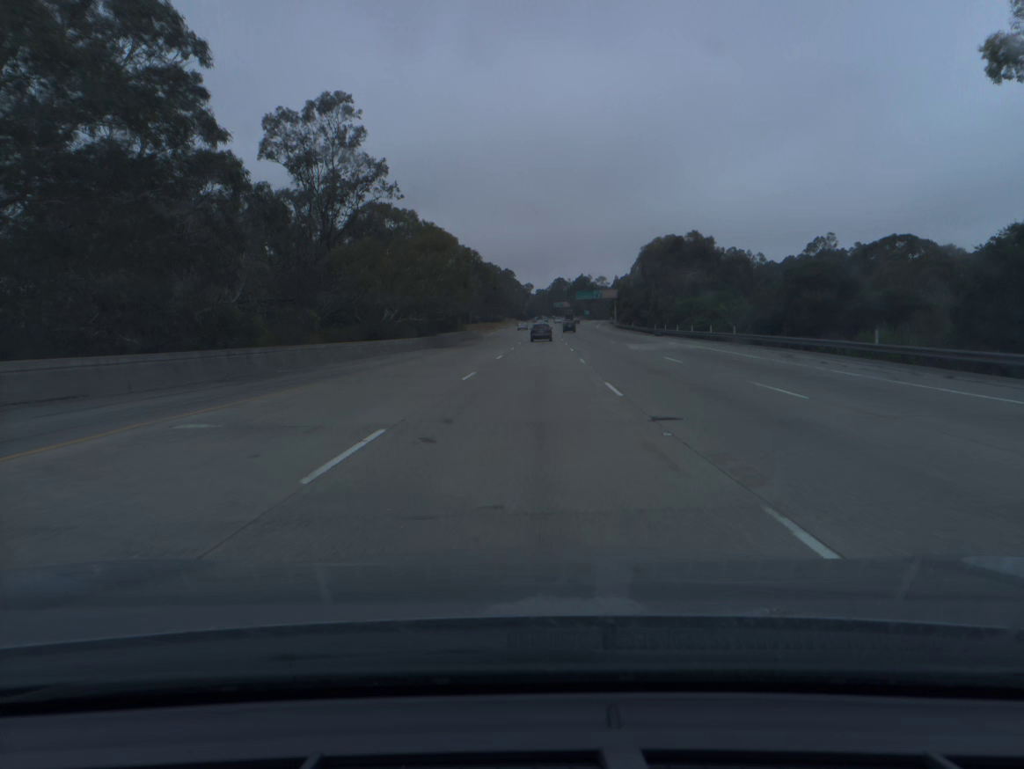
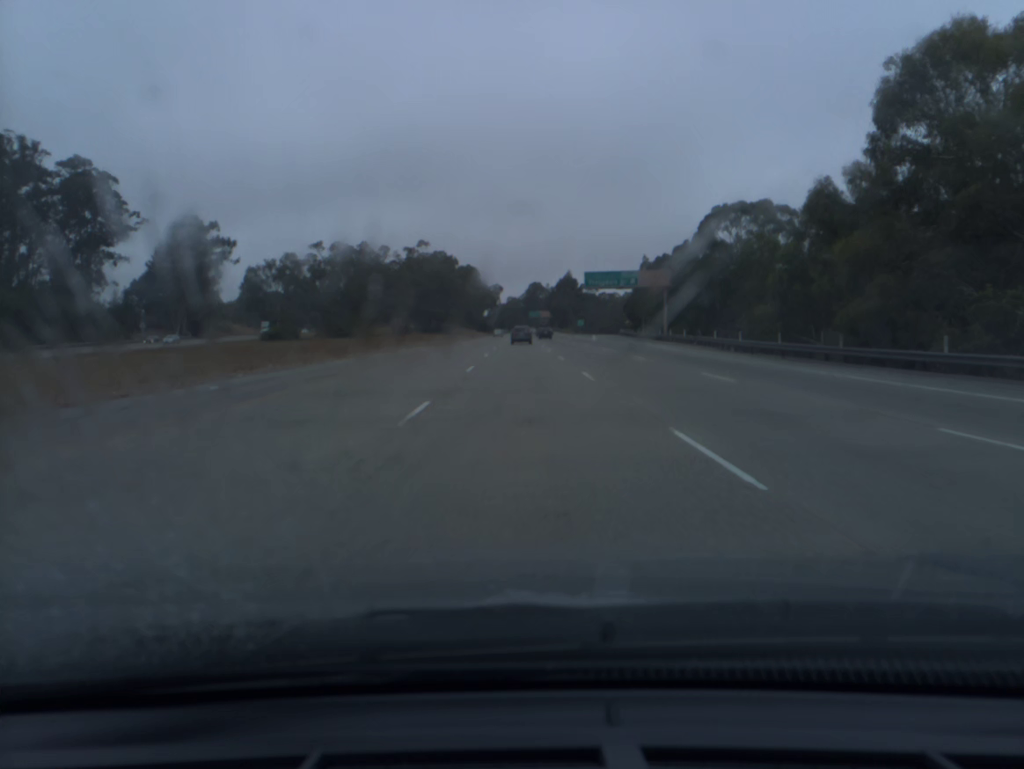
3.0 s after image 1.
(+2.8, +97.9) m; +2°
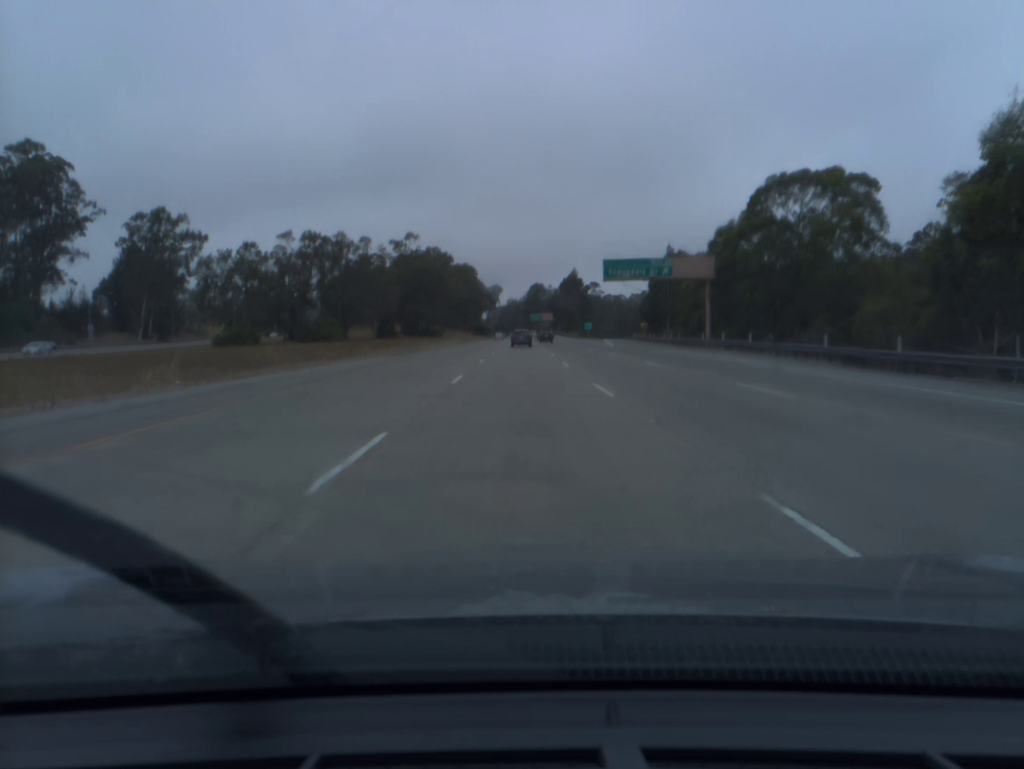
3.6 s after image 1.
(0.0, +19.4) m; 0°
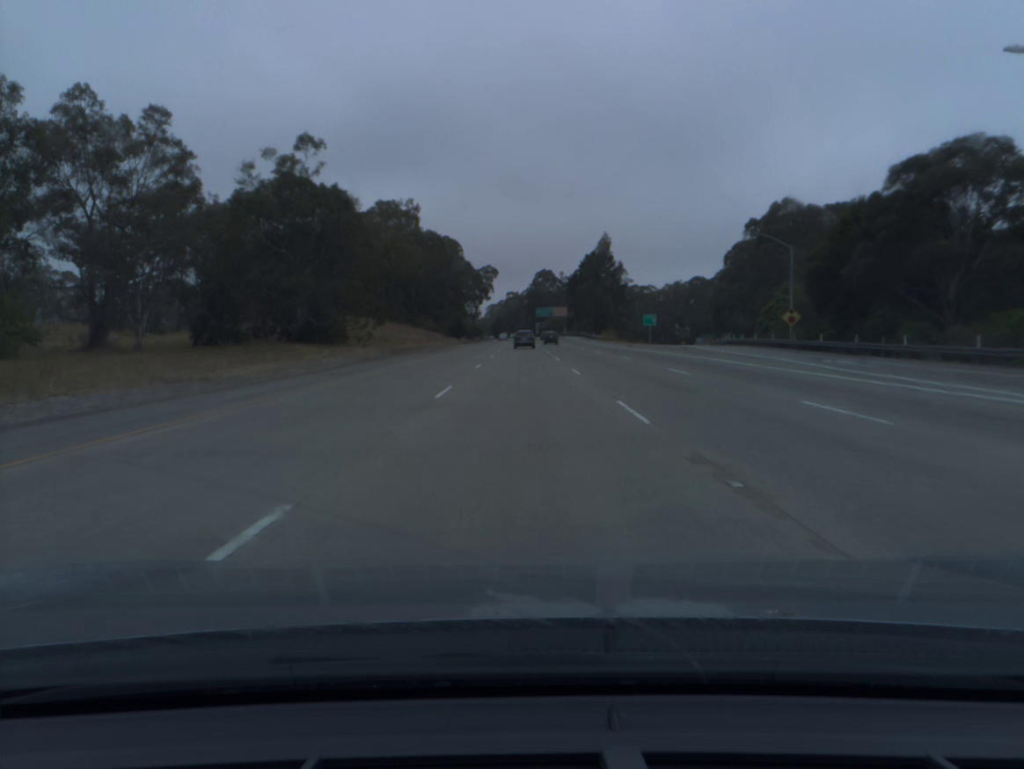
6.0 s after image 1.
(-0.1, +77.5) m; 0°
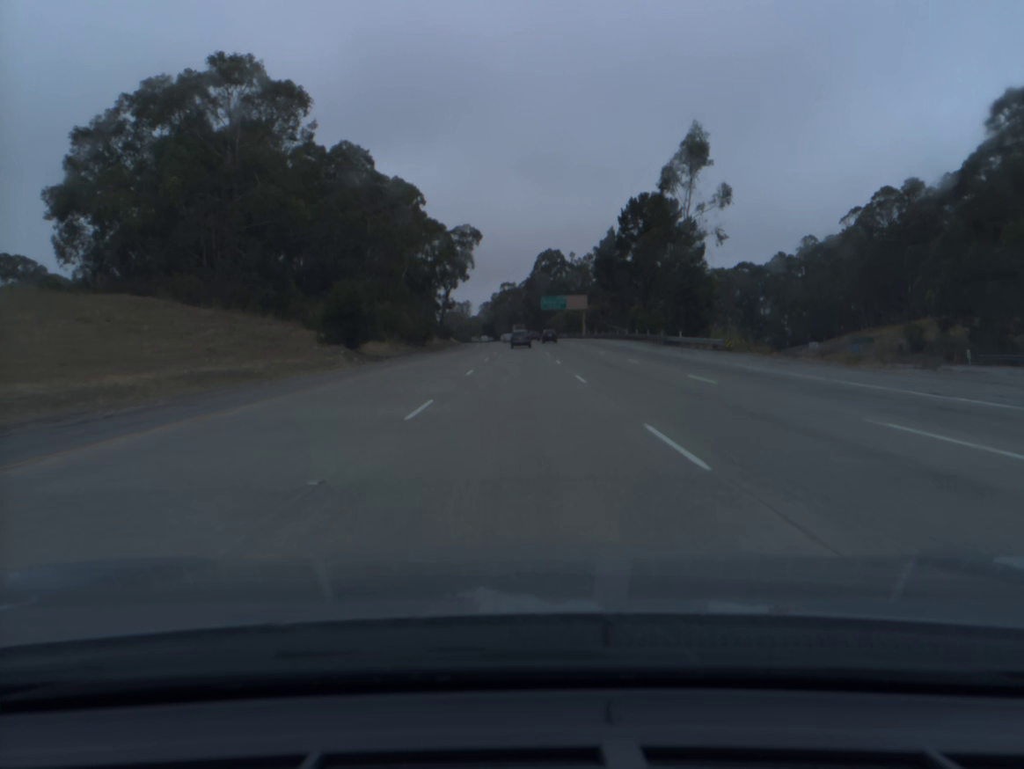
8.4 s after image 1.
(+0.1, +77.6) m; 0°
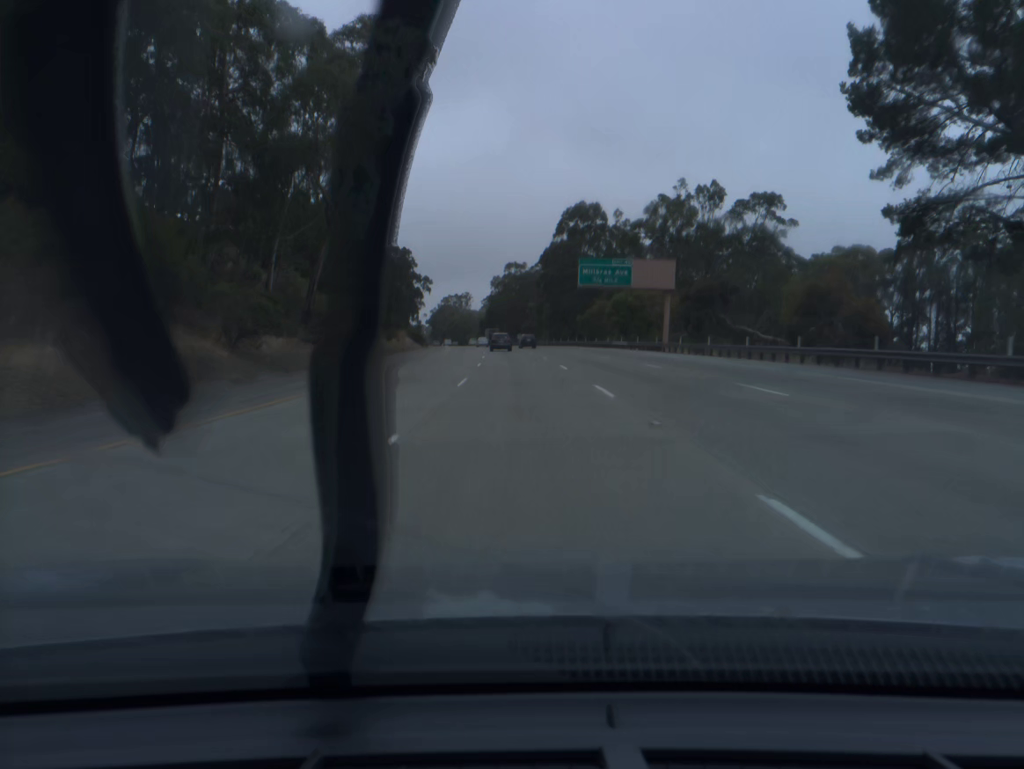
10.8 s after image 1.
(-0.4, +78.6) m; -1°
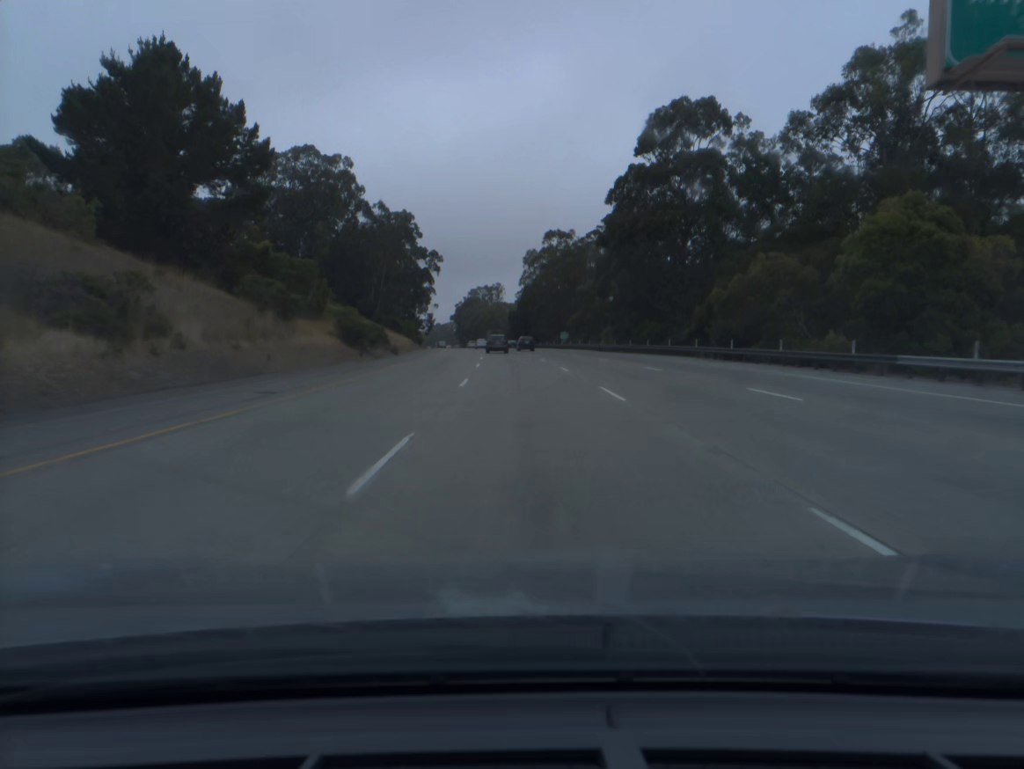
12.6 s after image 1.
(-1.2, +58.9) m; -3°
